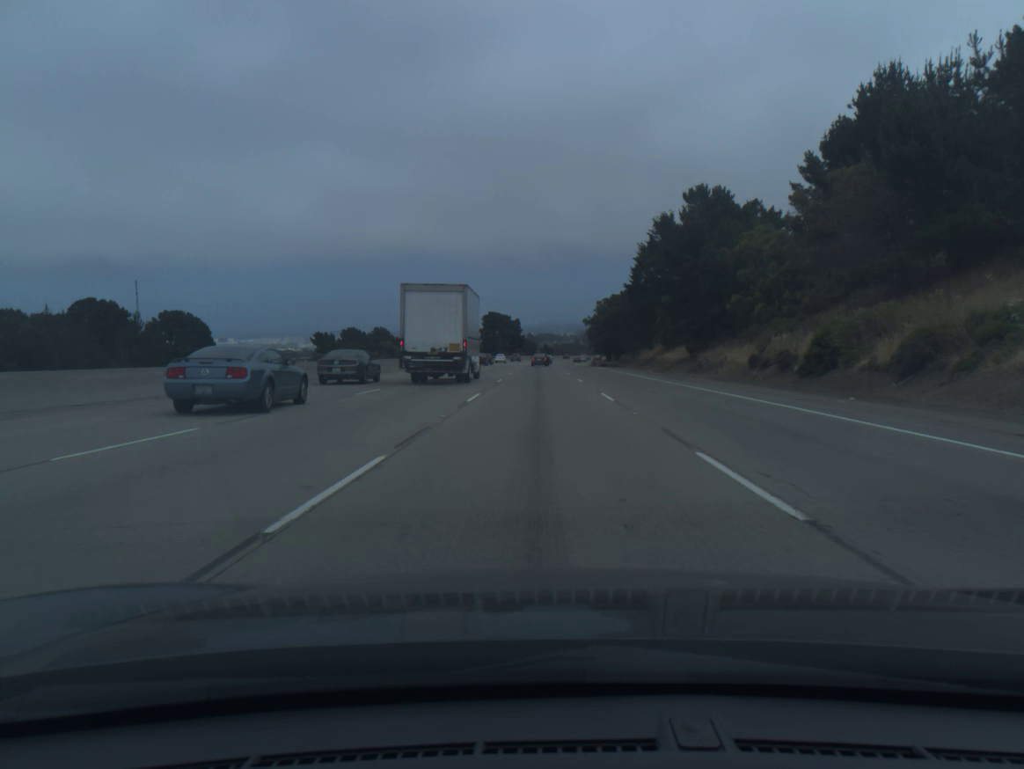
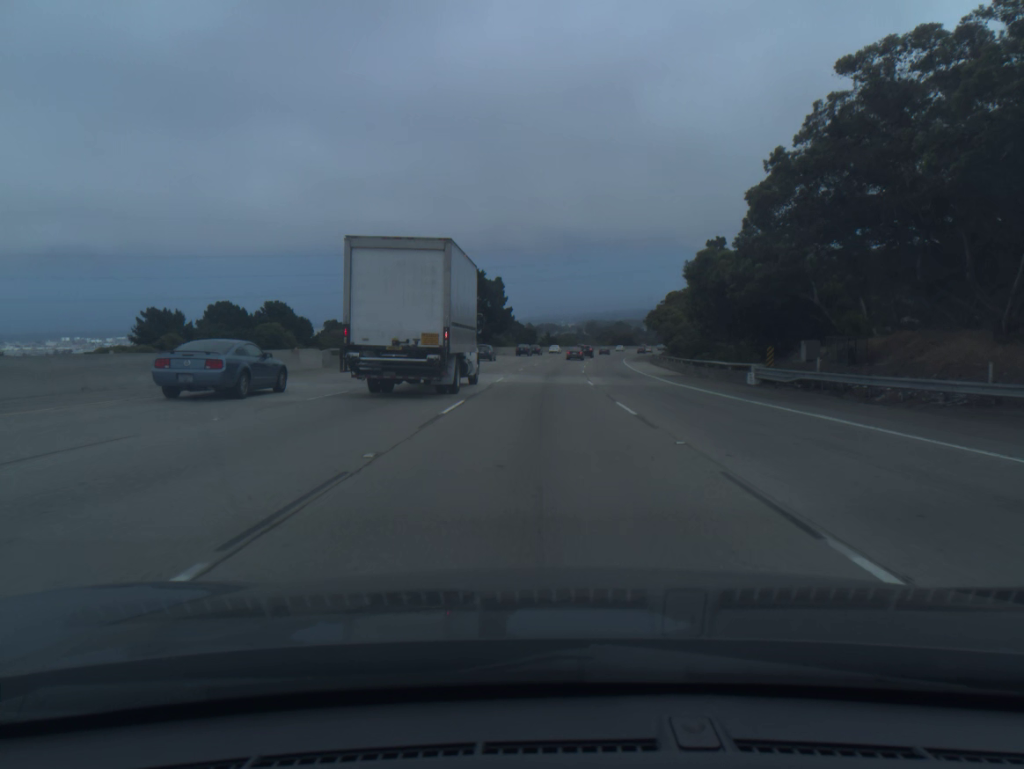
(-0.2, +92.5) m; 0°
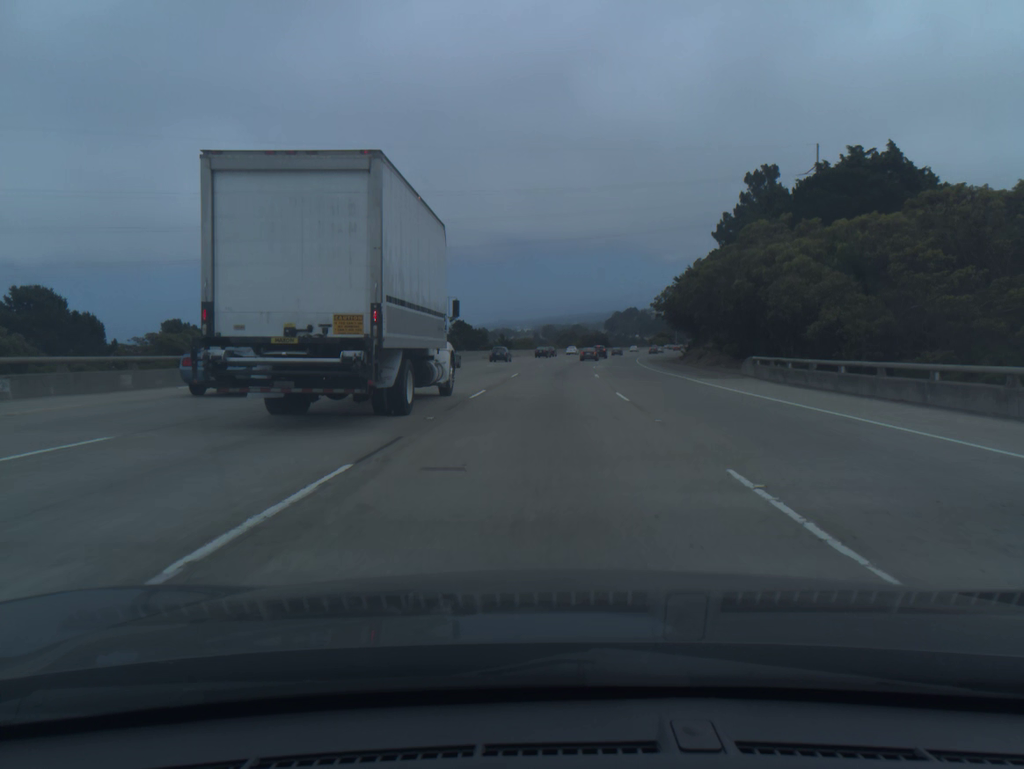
(+1.1, +55.6) m; +3°
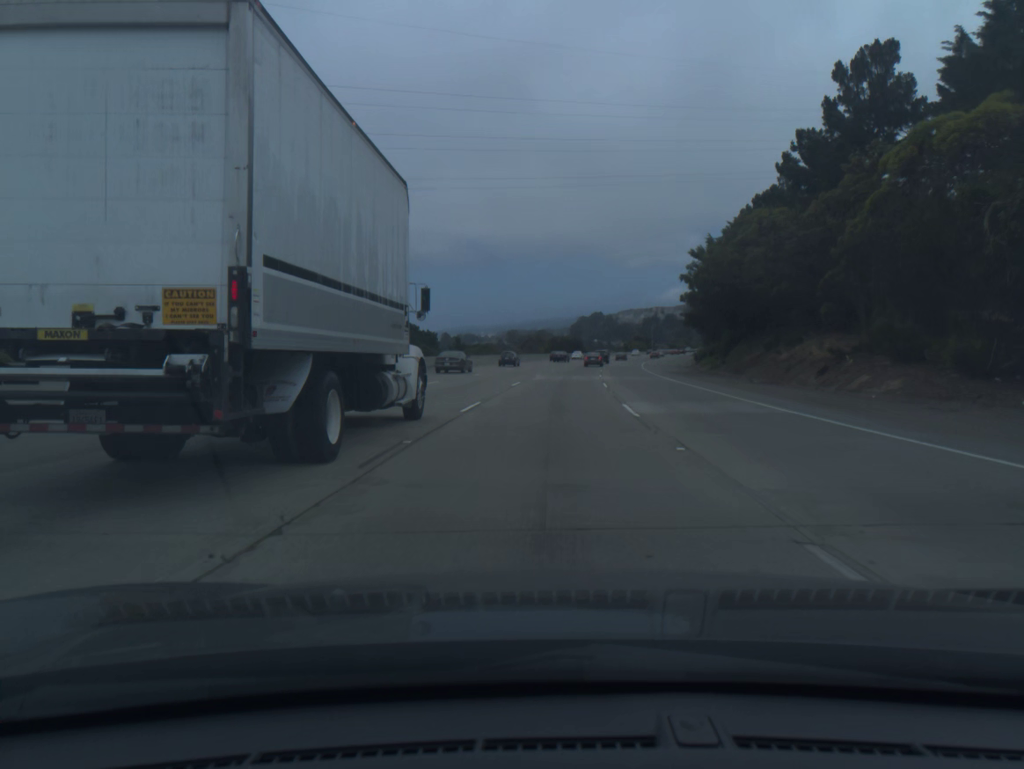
(+0.9, +36.9) m; +3°
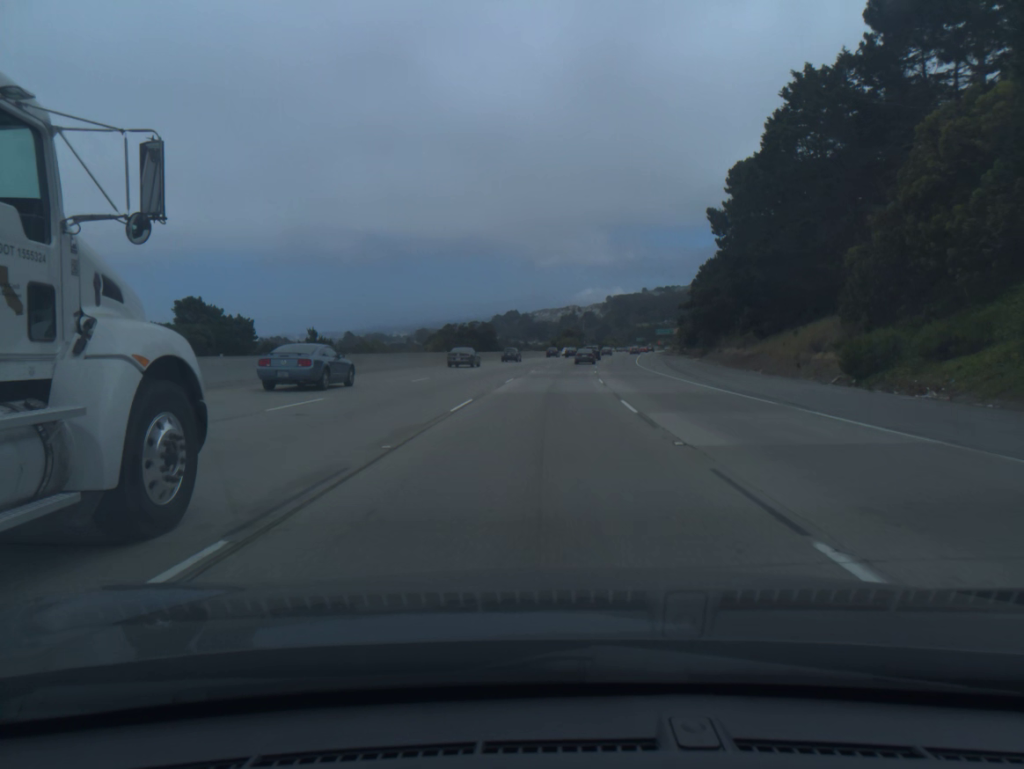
(+4.2, +73.7) m; +6°
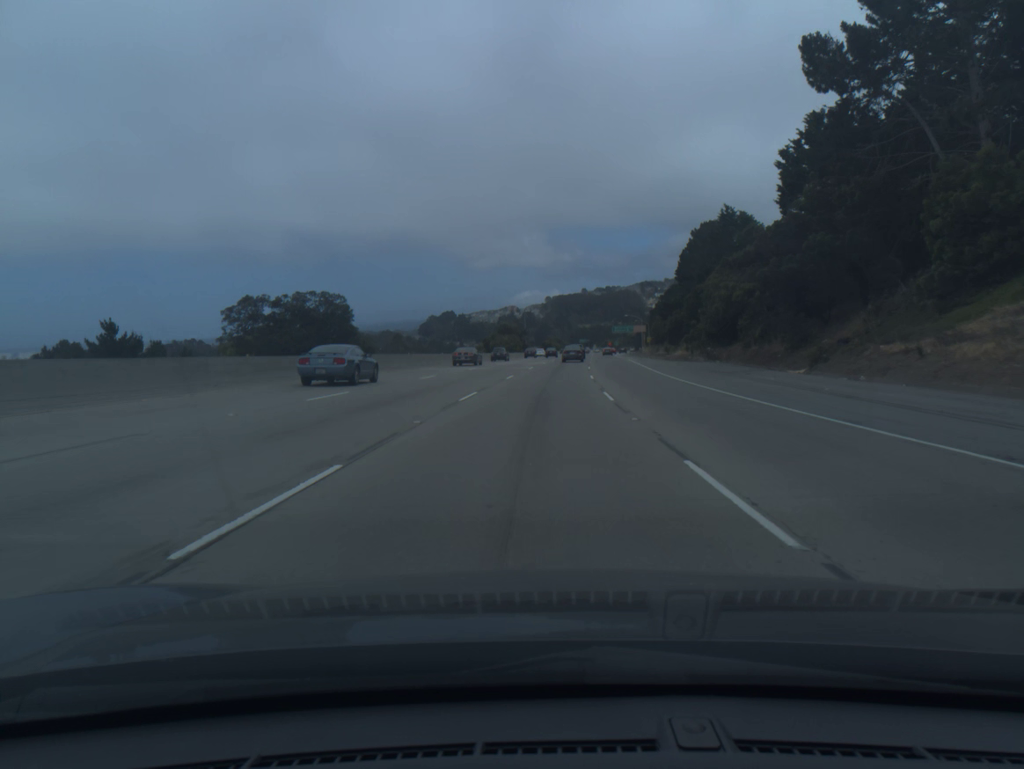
(+2.2, +55.0) m; +4°
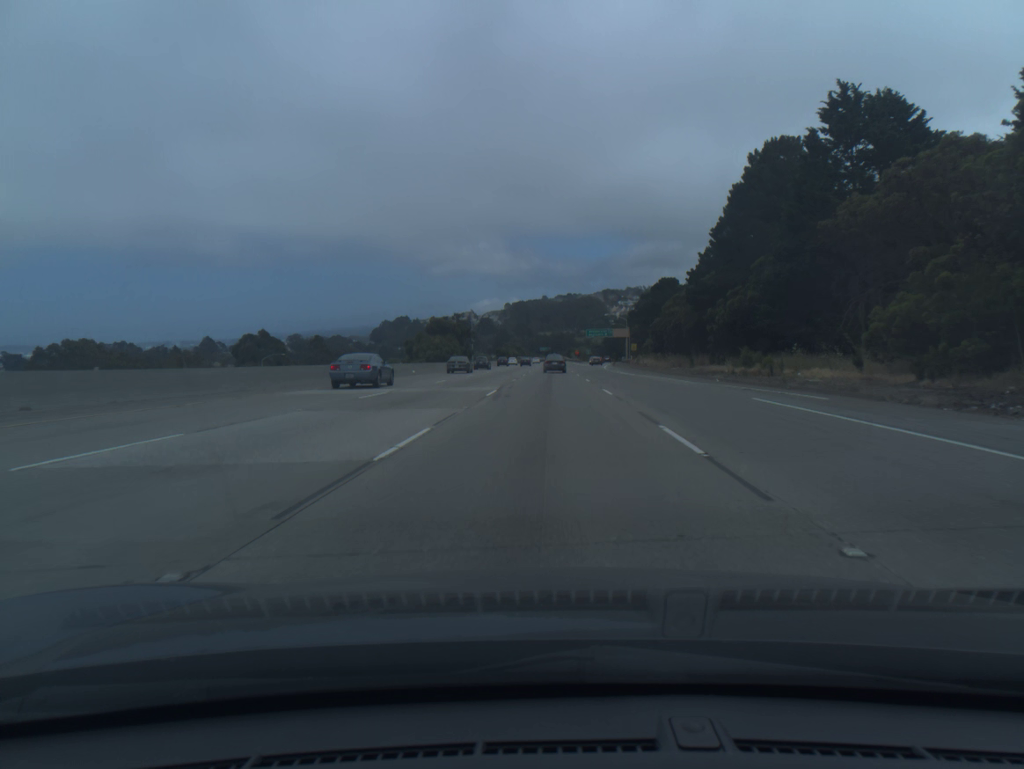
(+1.5, +54.3) m; +3°
